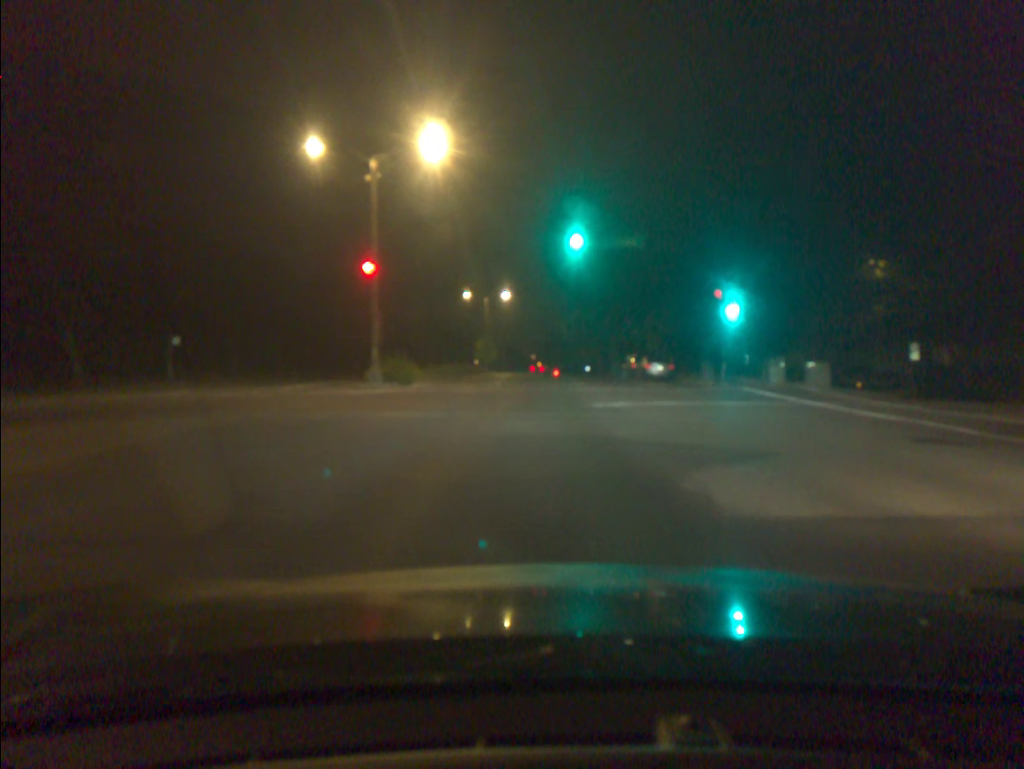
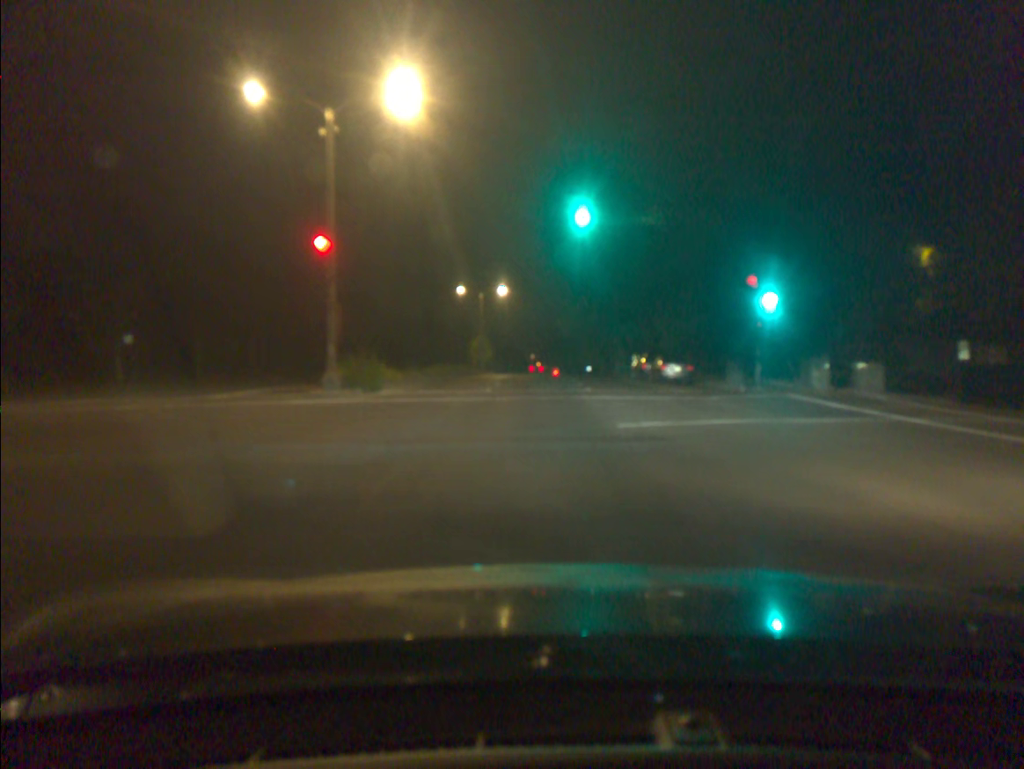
(0.0, +5.7) m; 0°
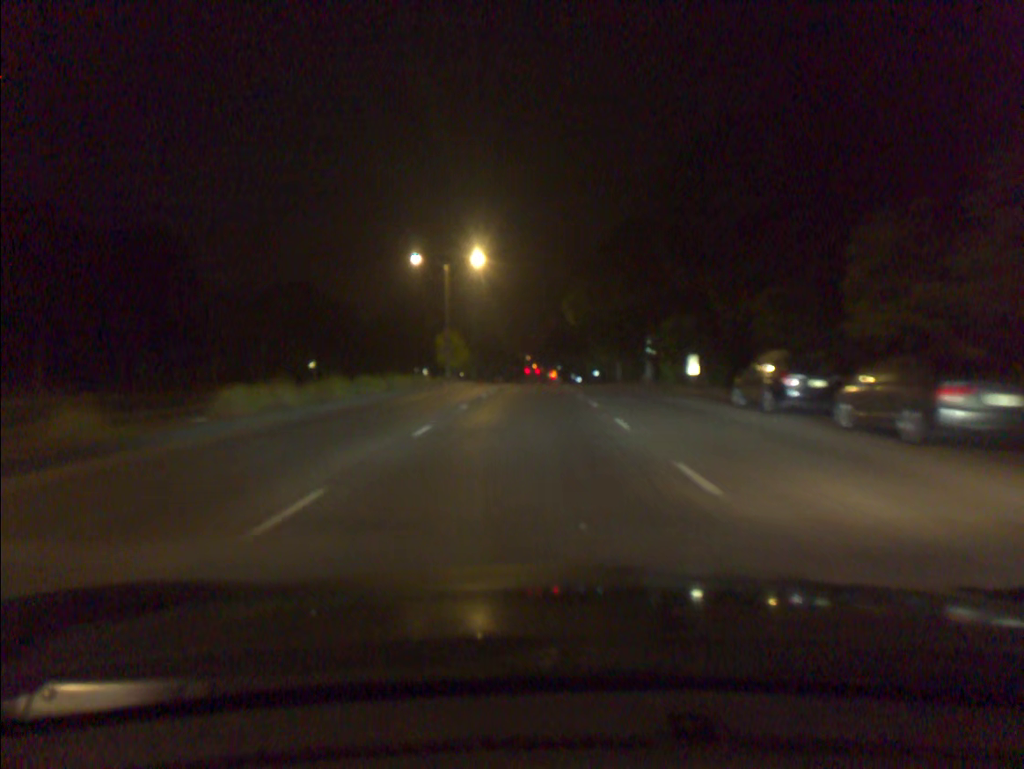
(+0.1, +26.7) m; 0°
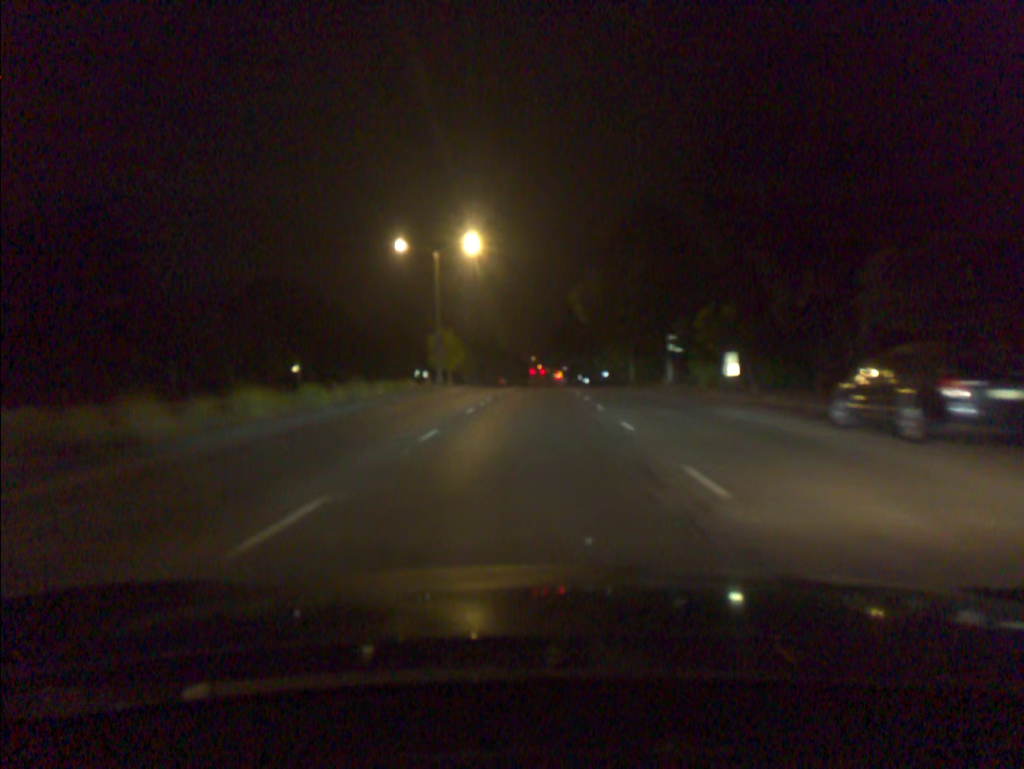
(0.0, +7.2) m; 0°
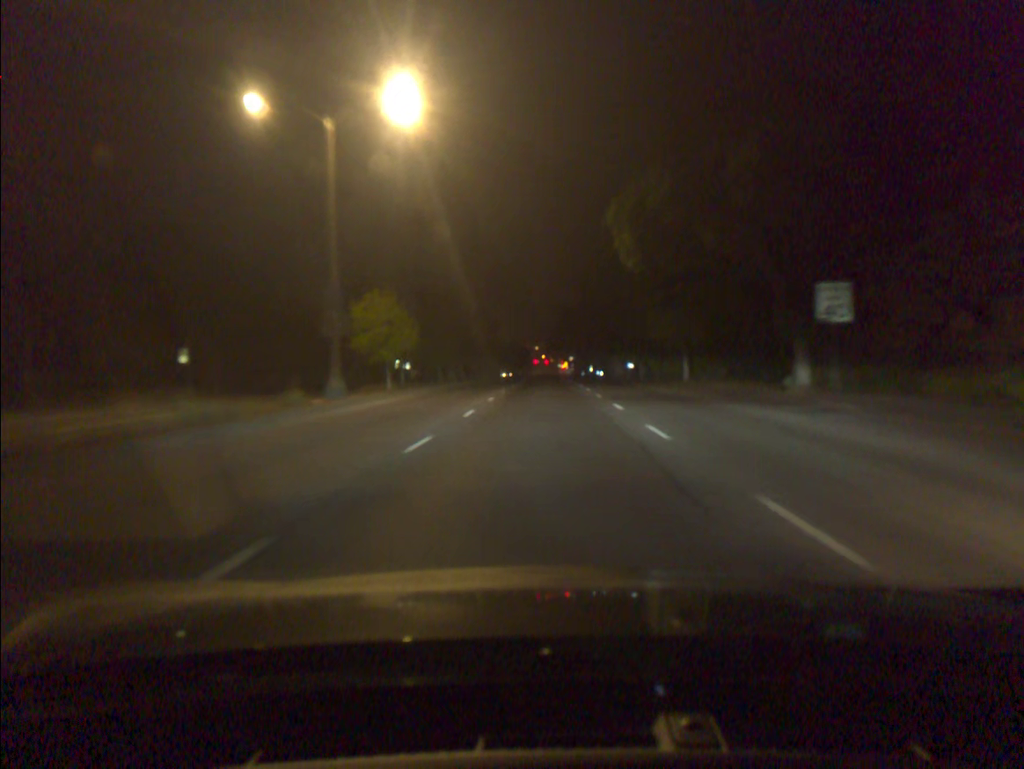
(-0.1, +24.4) m; 0°
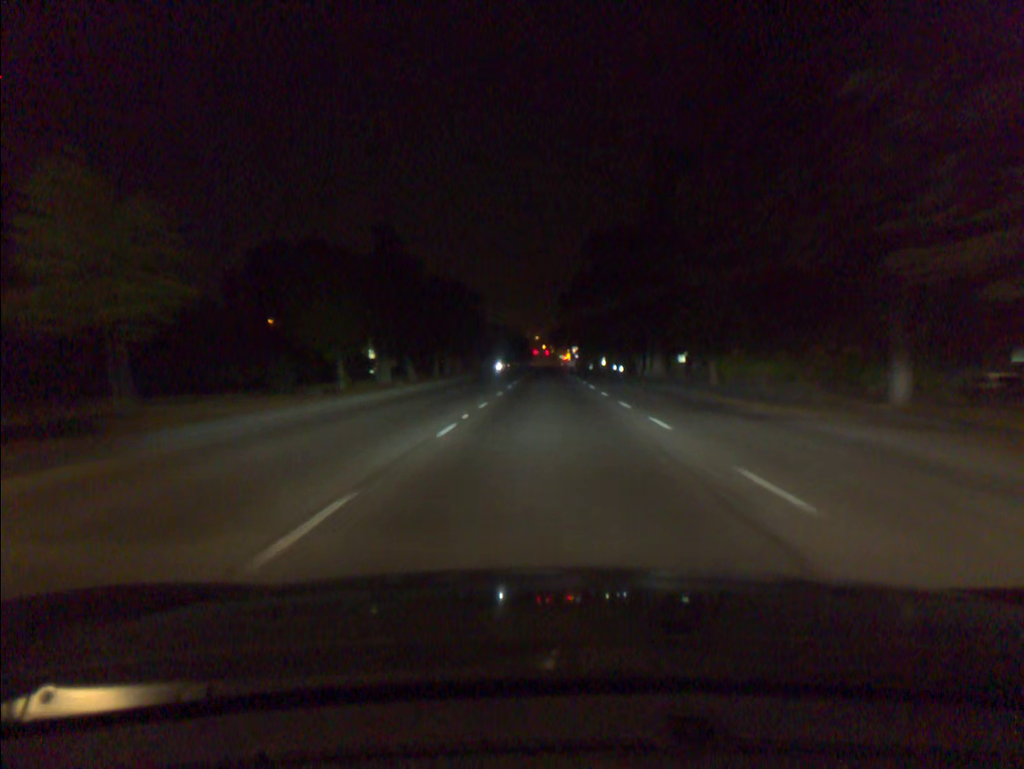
(-0.1, +27.9) m; 0°
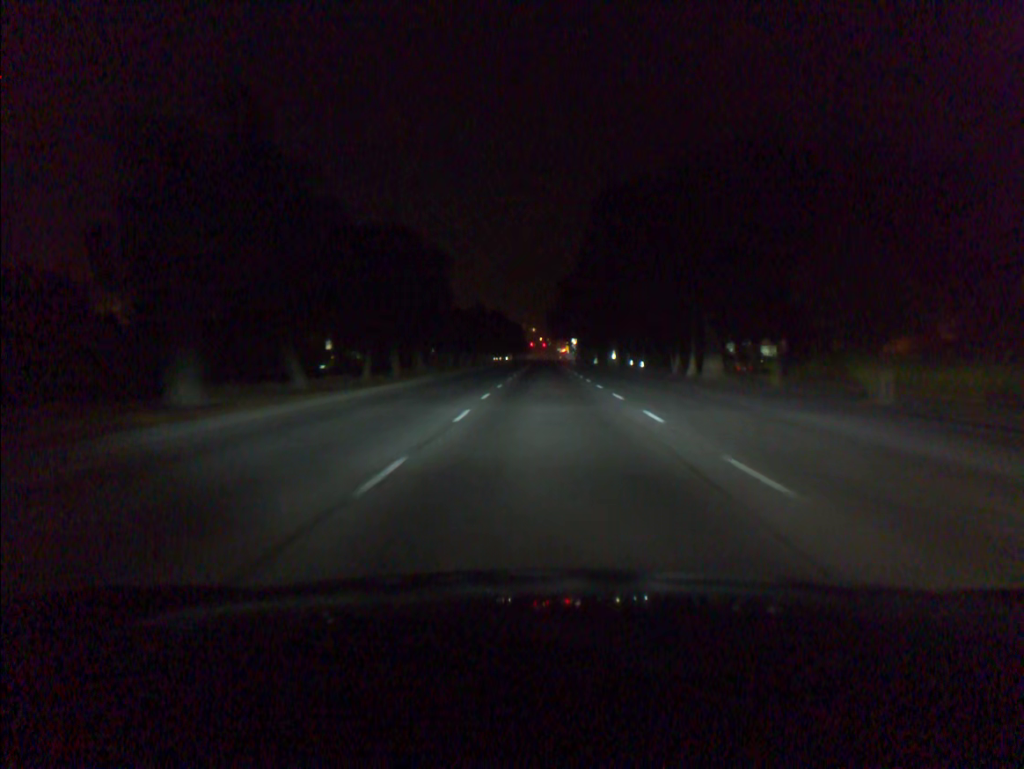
(0.0, +19.9) m; 0°
